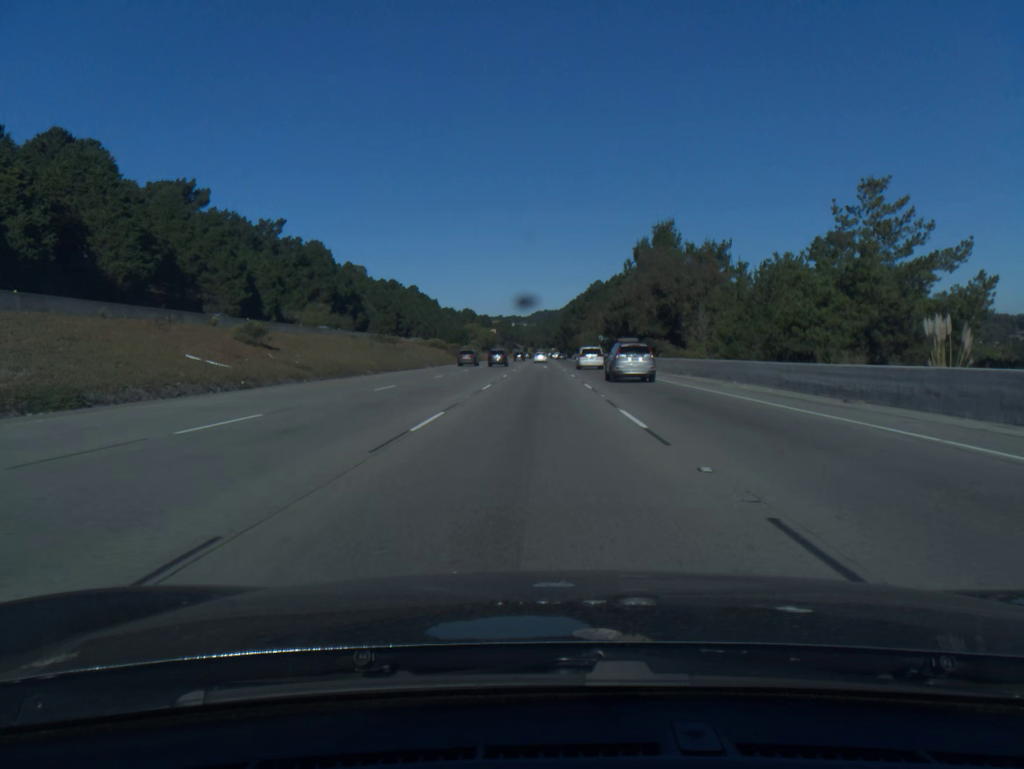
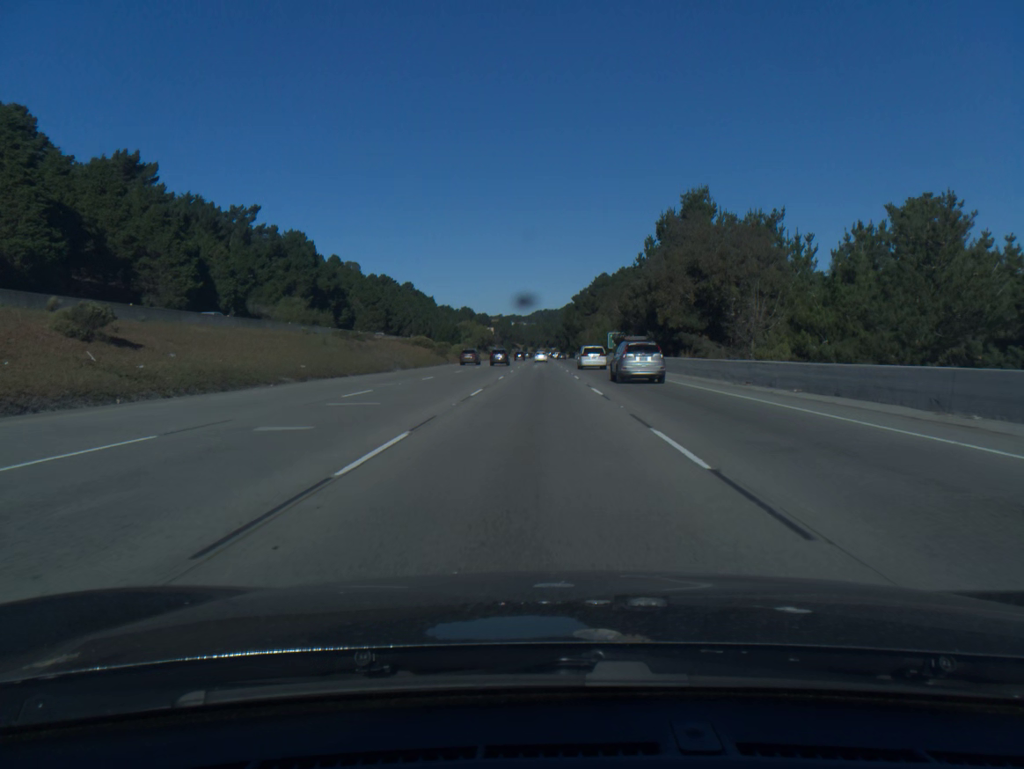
(0.0, +19.2) m; 0°
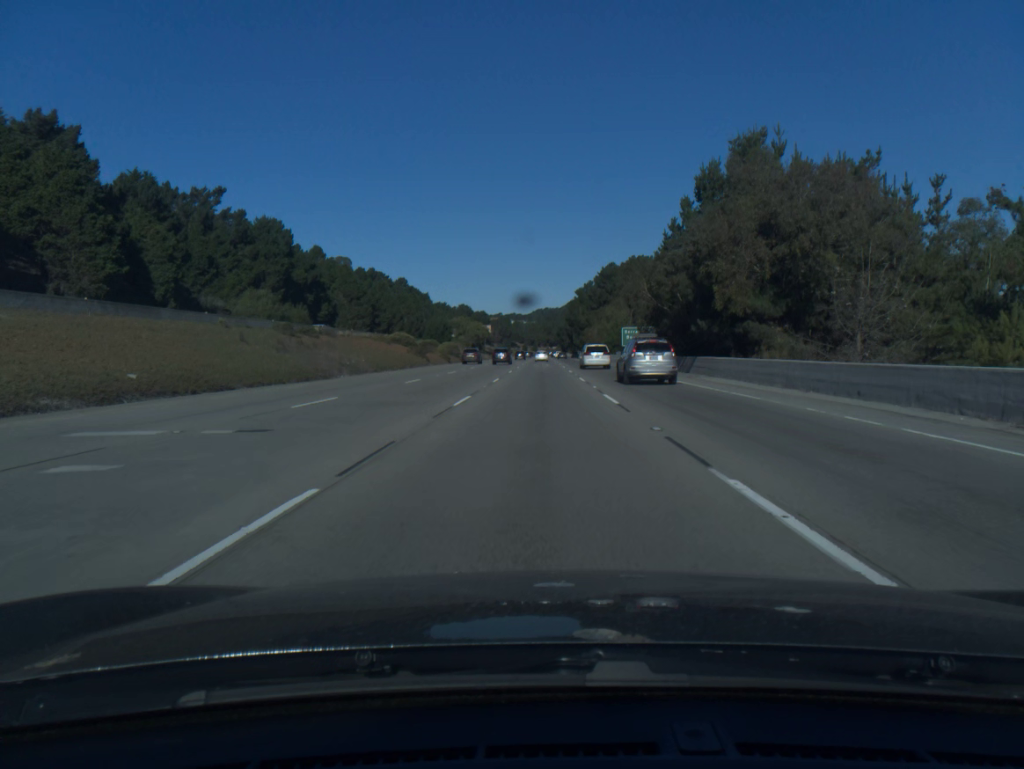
(0.0, +19.2) m; 0°
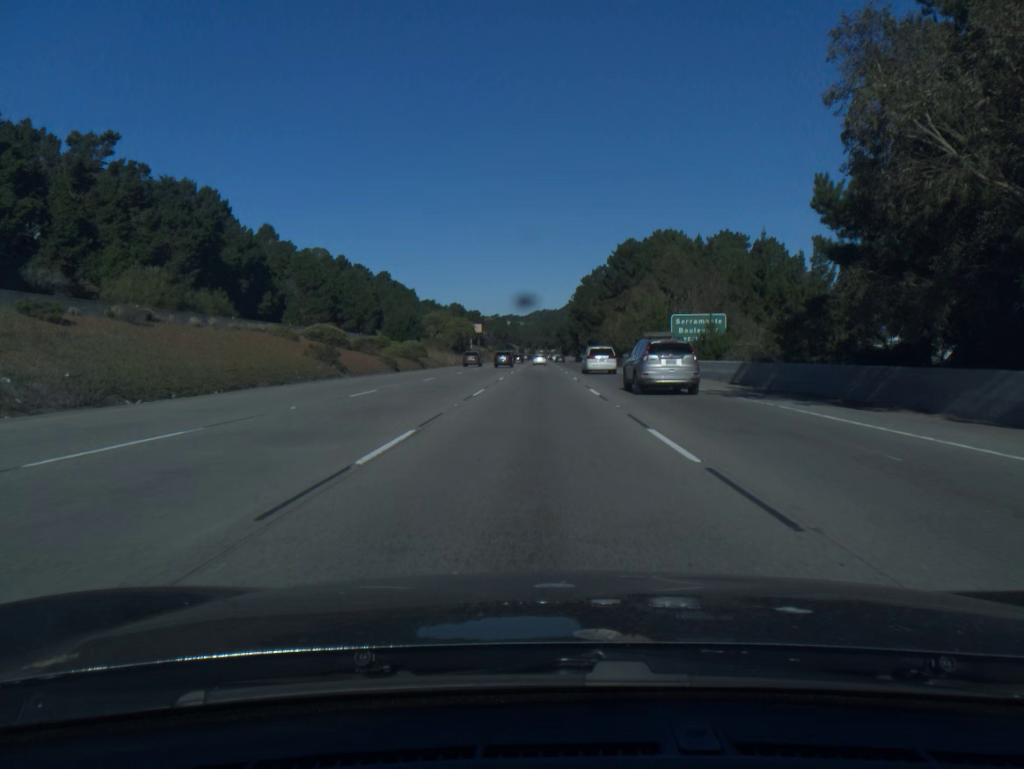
(0.0, +38.3) m; 0°
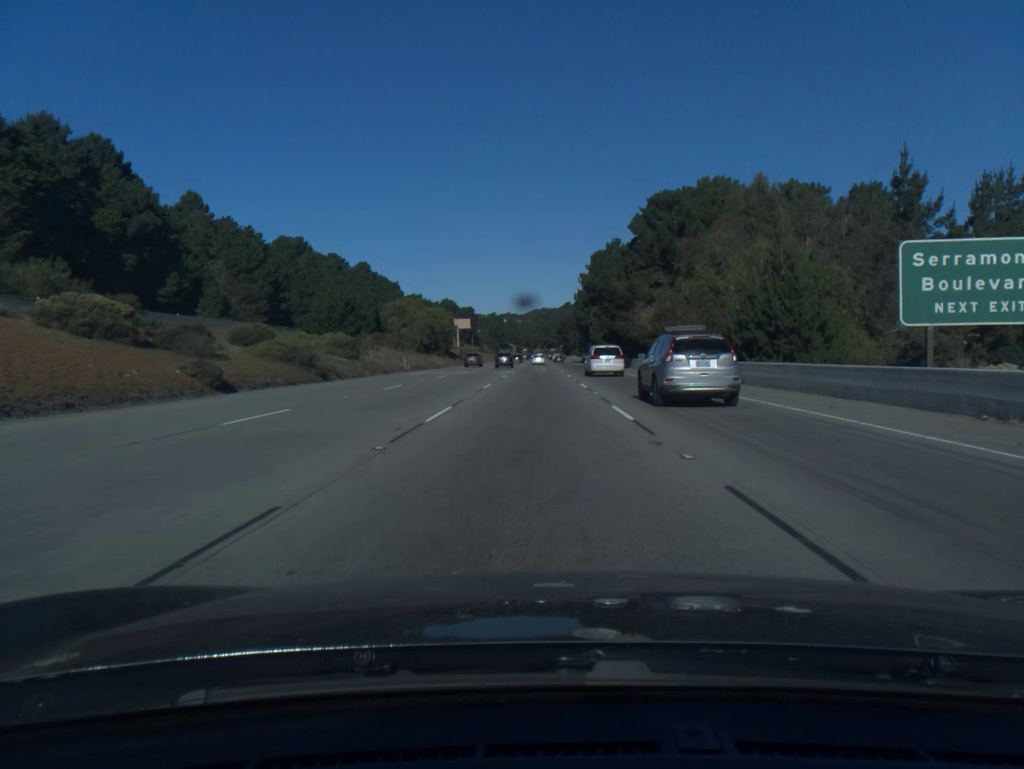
(0.0, +38.3) m; 0°
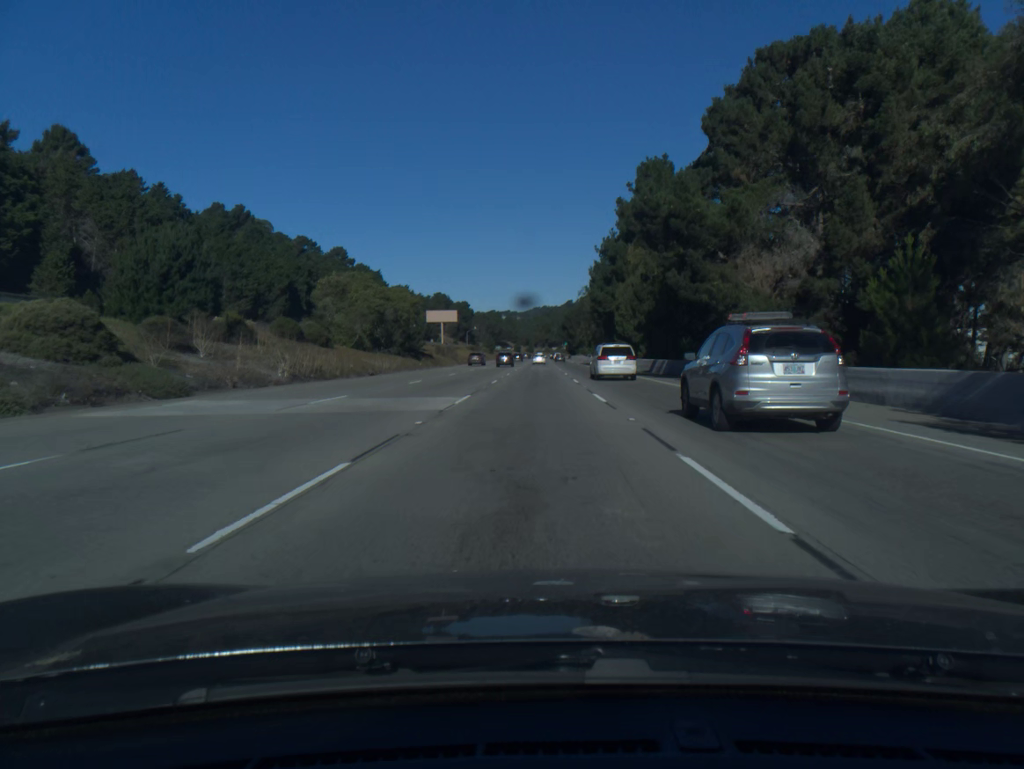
(0.0, +38.3) m; 0°
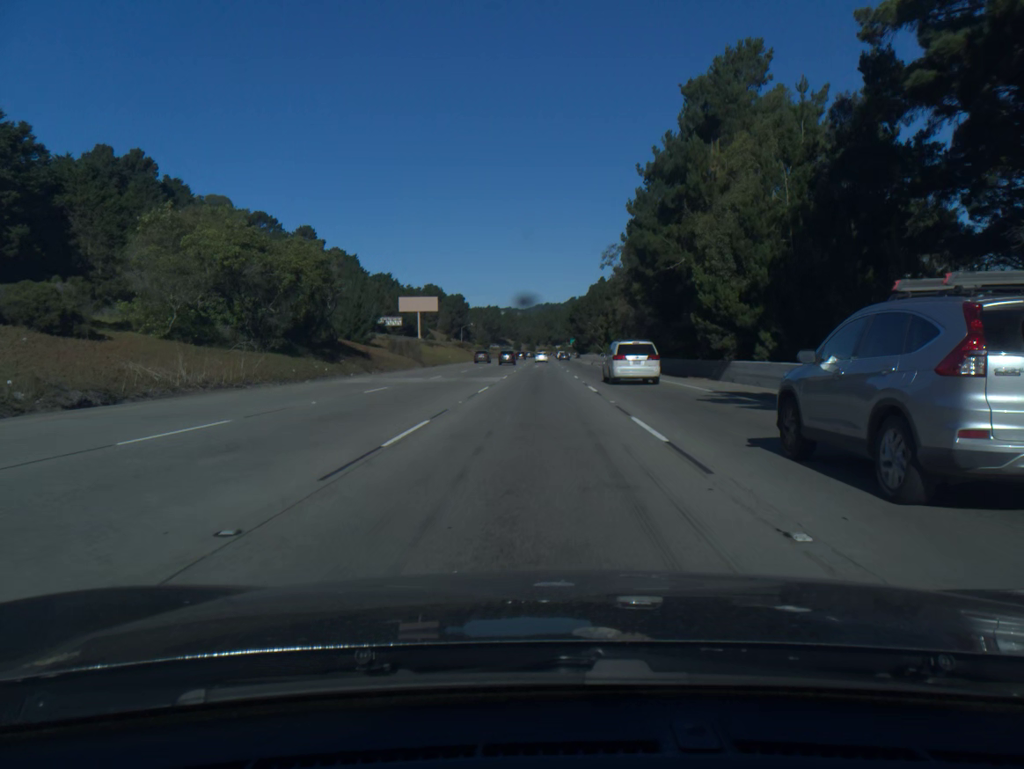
(-0.1, +38.3) m; 0°
